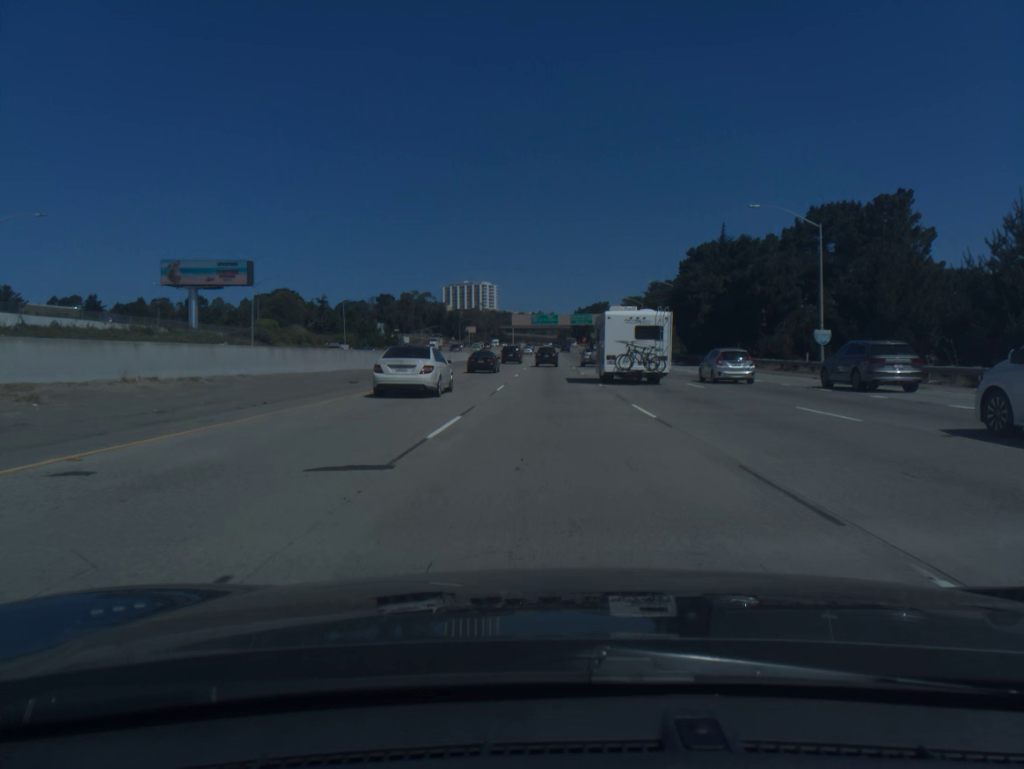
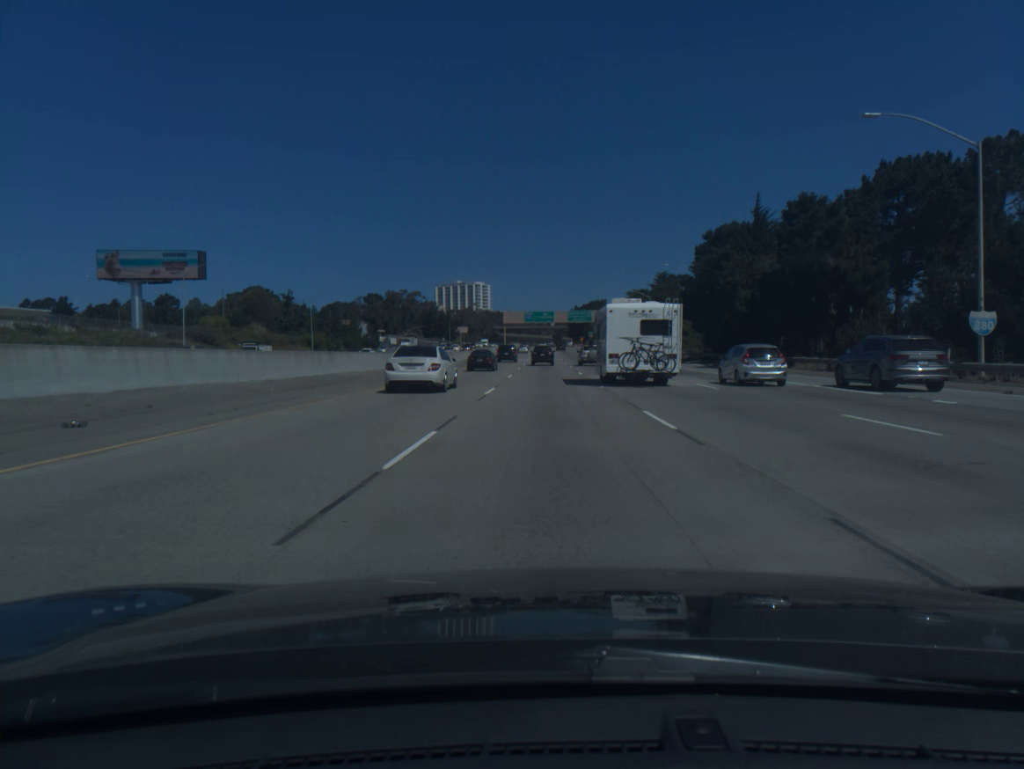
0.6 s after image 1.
(+0.1, +17.6) m; 0°
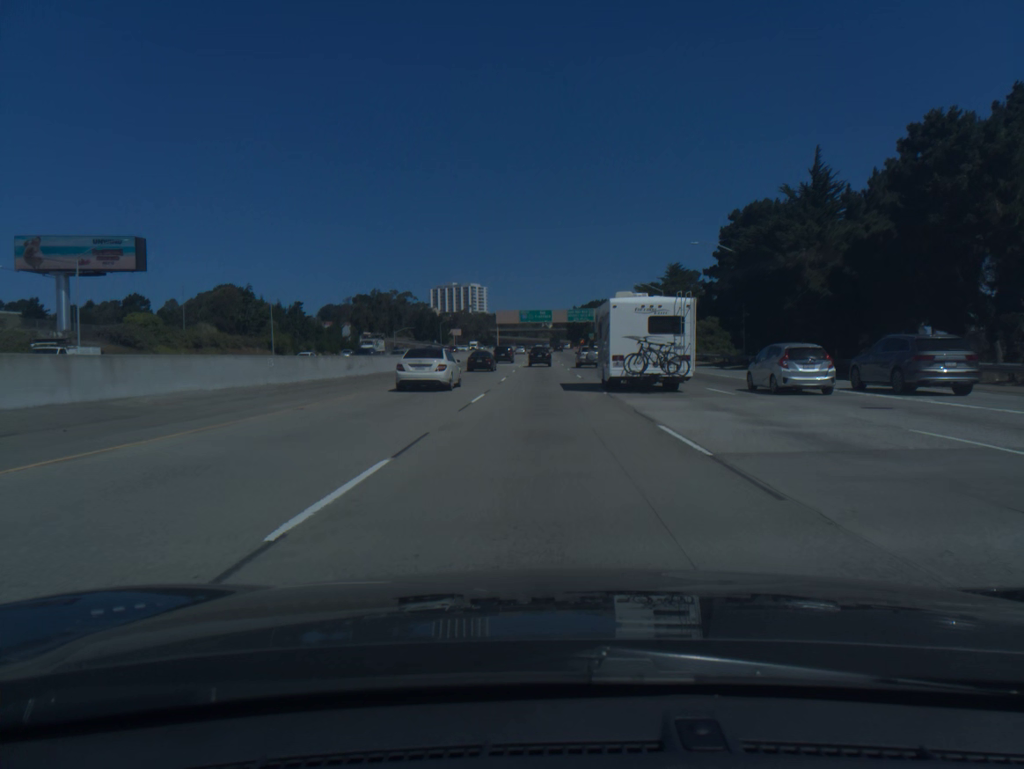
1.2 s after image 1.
(0.0, +17.6) m; 0°
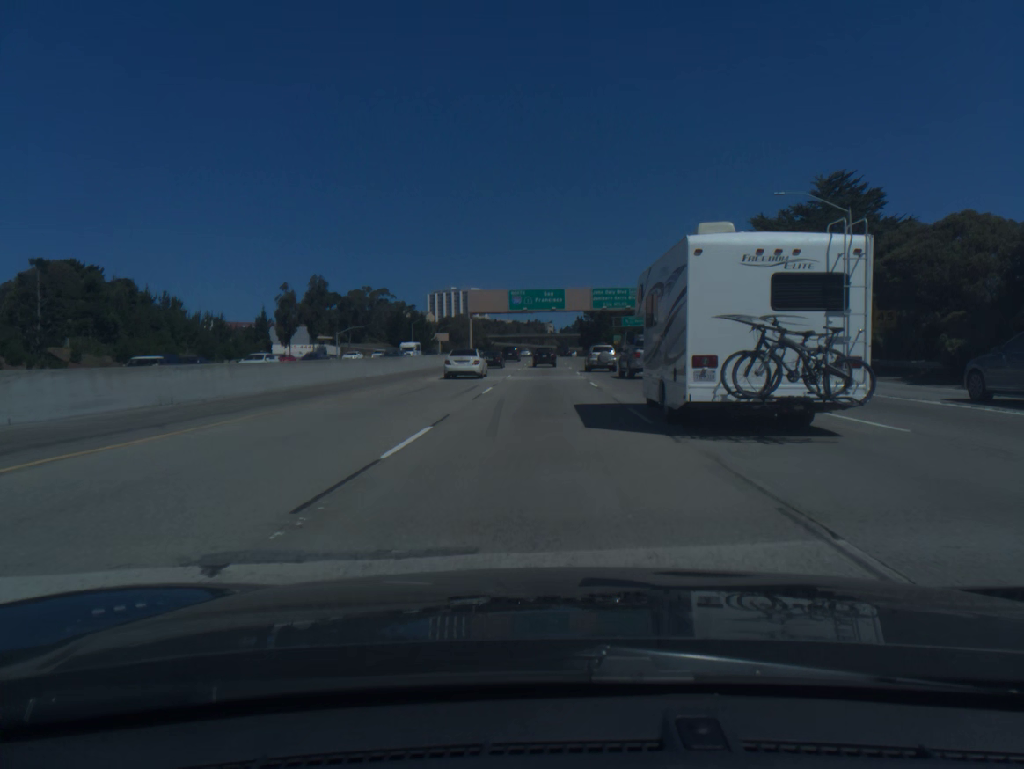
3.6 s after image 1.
(-0.2, +69.2) m; 0°
